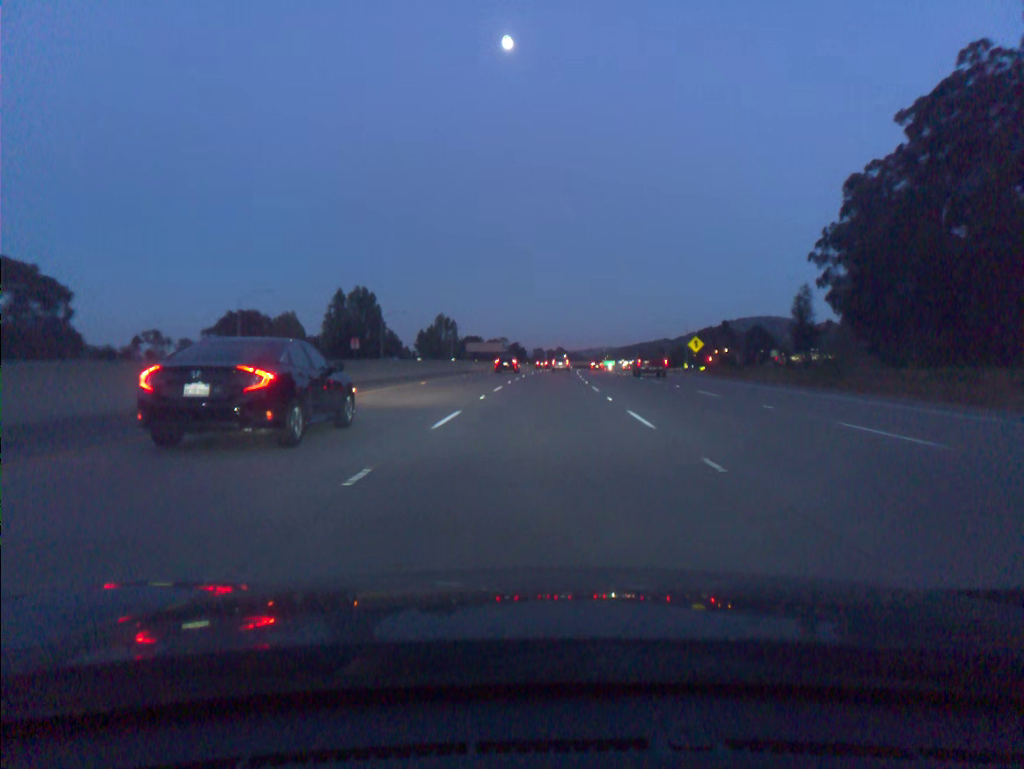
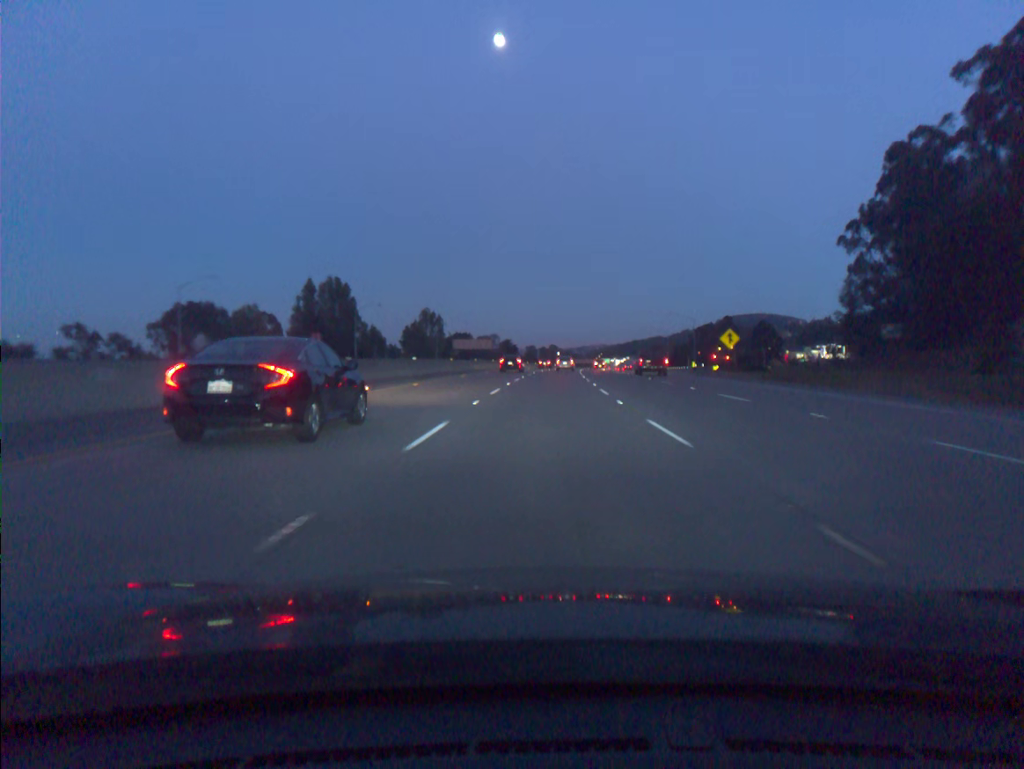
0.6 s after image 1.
(+0.1, +17.3) m; +1°
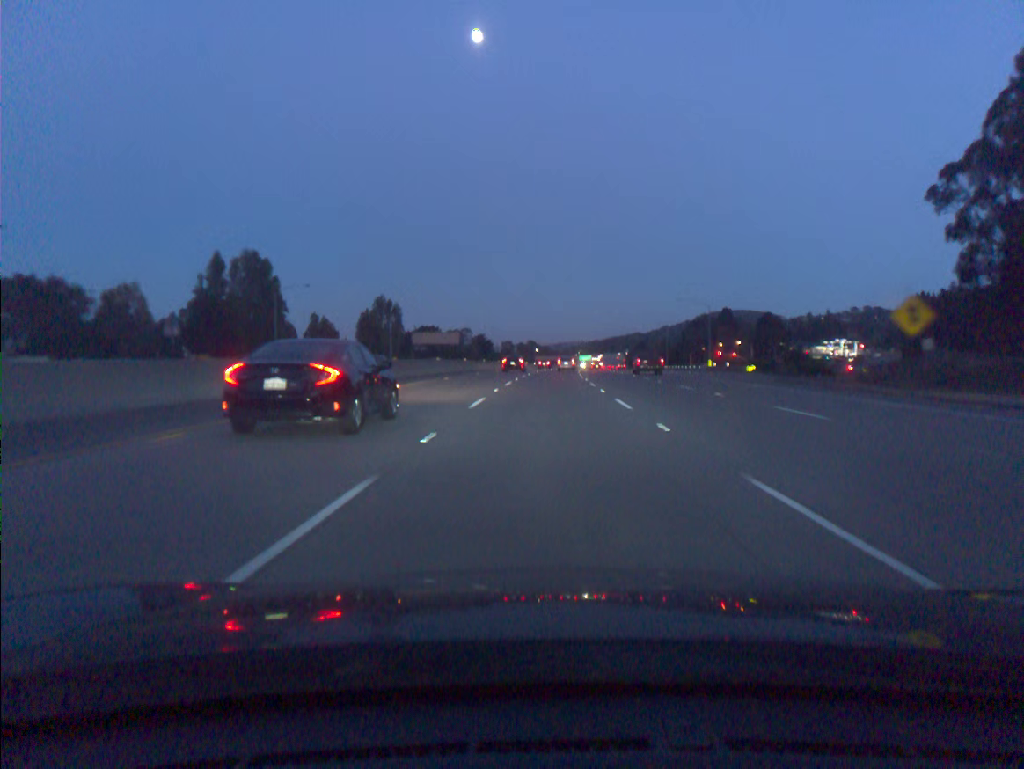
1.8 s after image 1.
(+0.4, +34.8) m; +2°
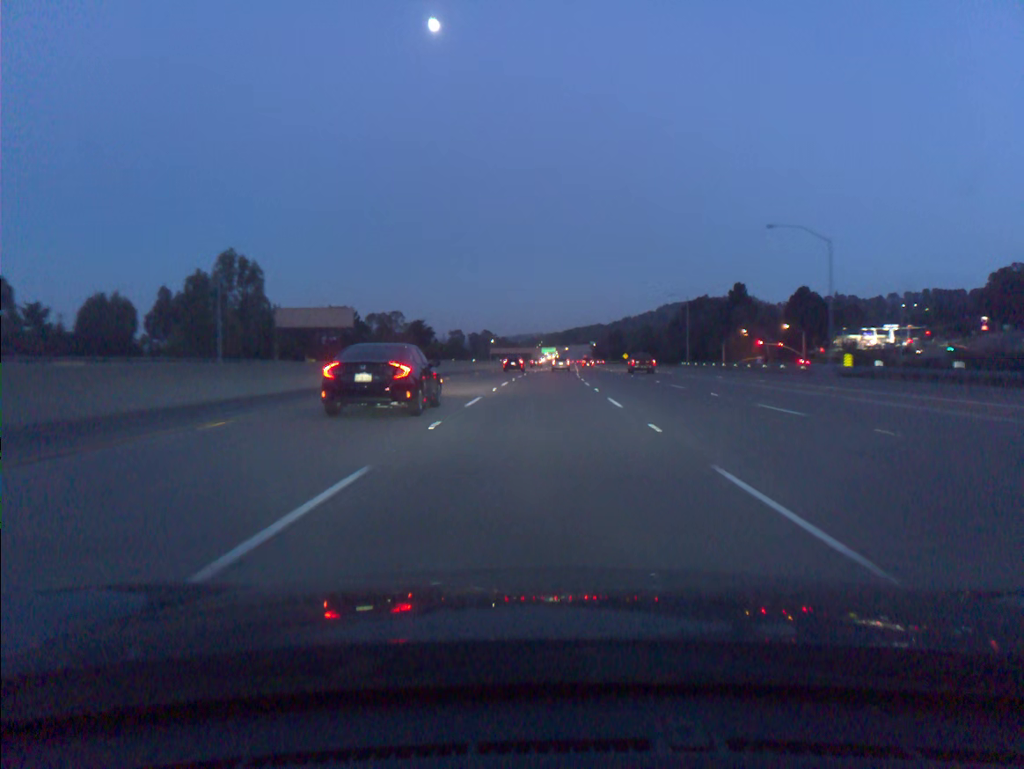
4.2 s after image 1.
(+2.0, +70.7) m; +3°
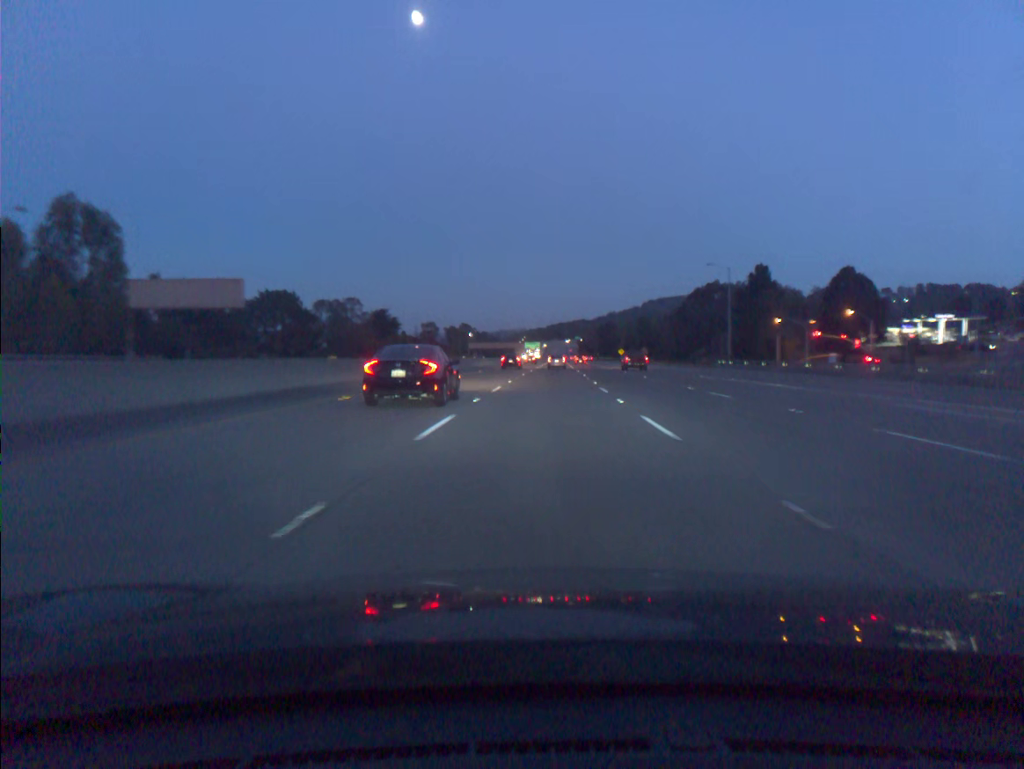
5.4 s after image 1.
(+0.4, +35.8) m; +1°
